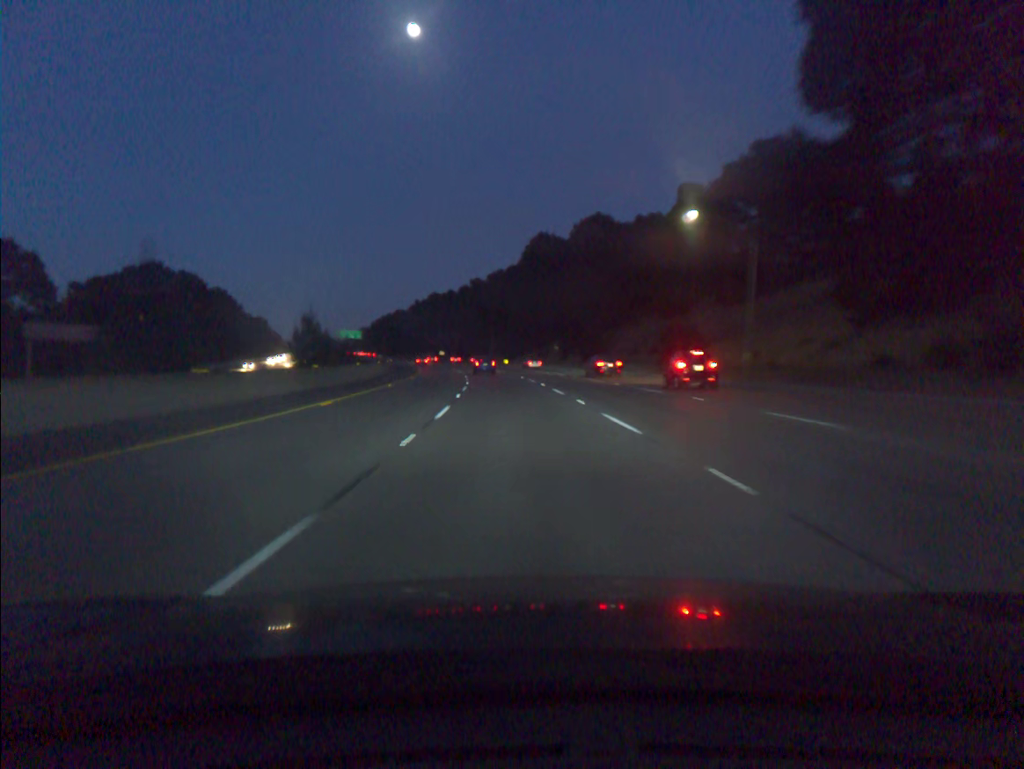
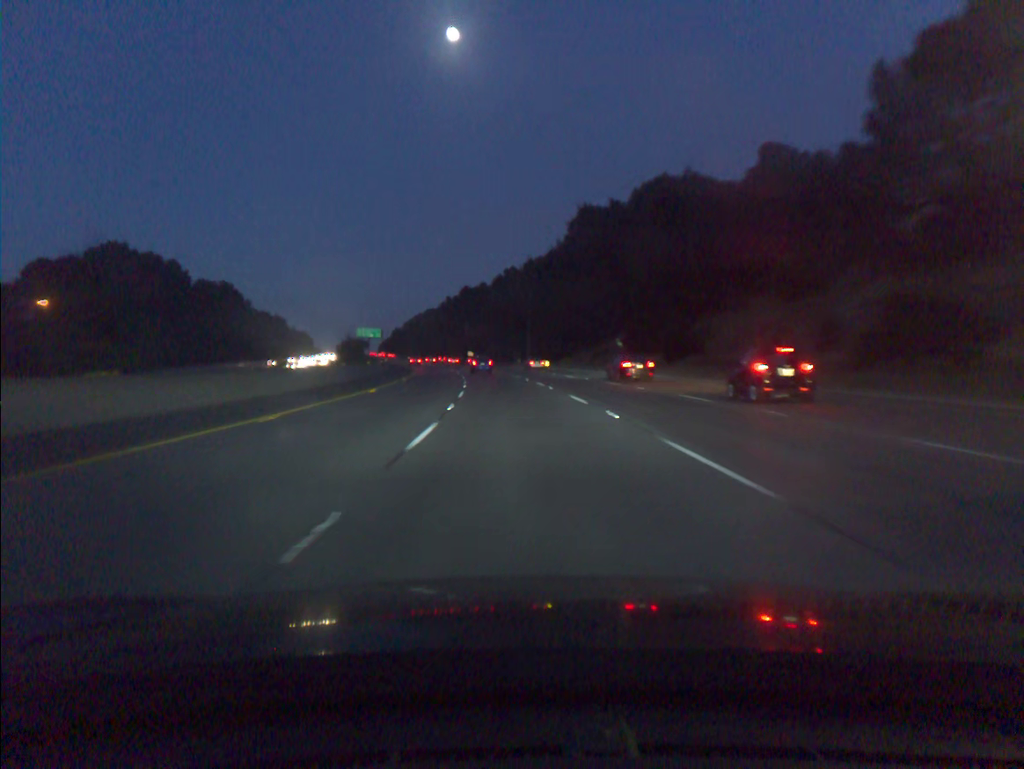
(-0.9, +34.8) m; -3°
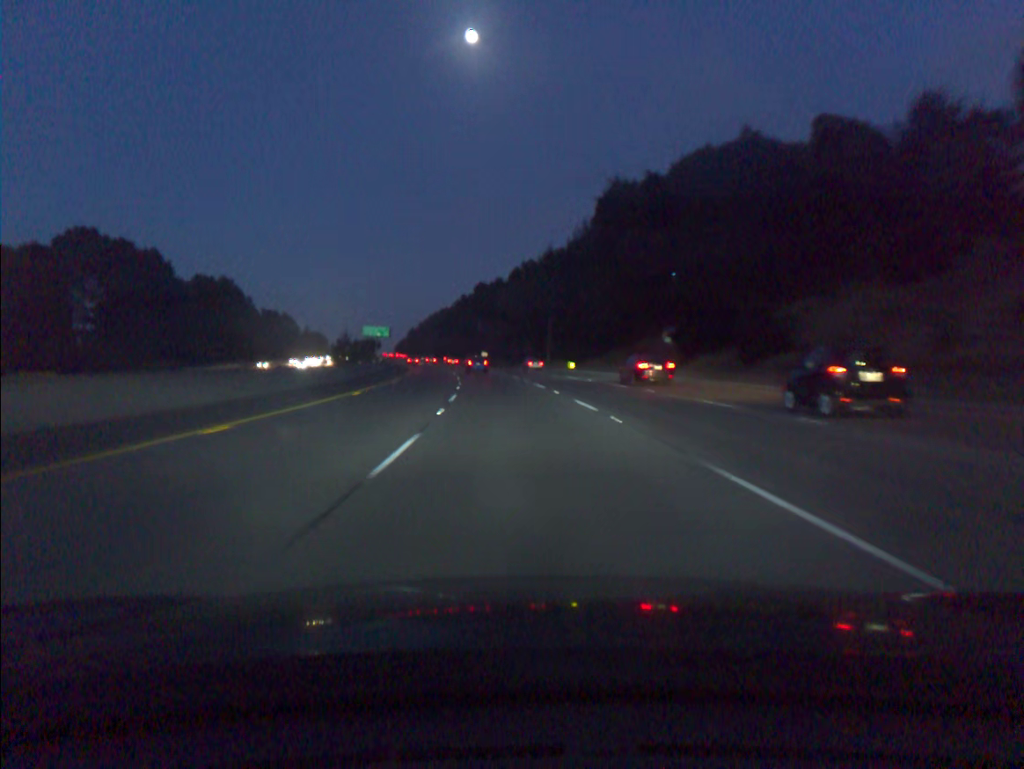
(-0.2, +17.5) m; -1°
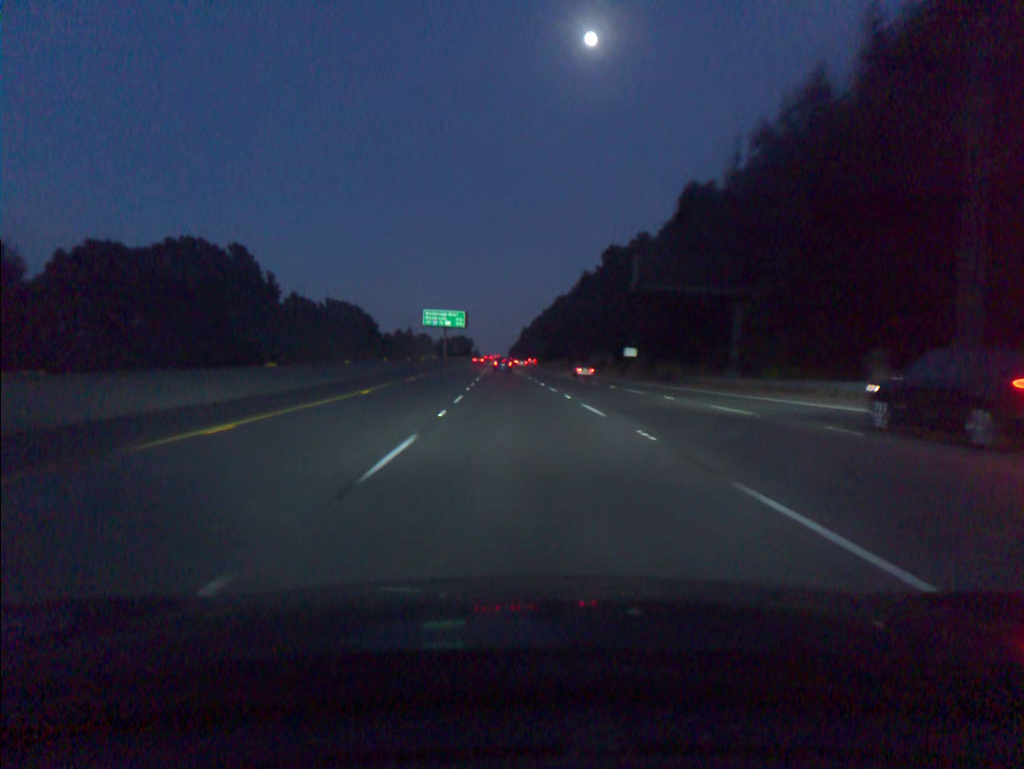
(-6.4, +87.6) m; -9°
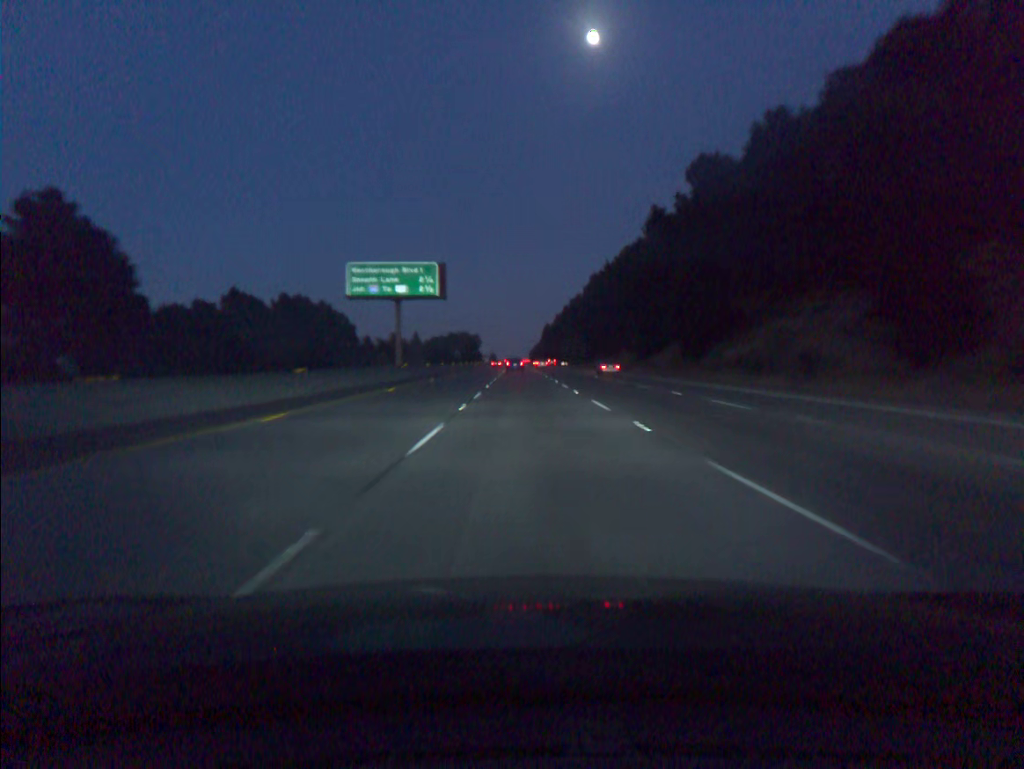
(-1.7, +70.9) m; -2°
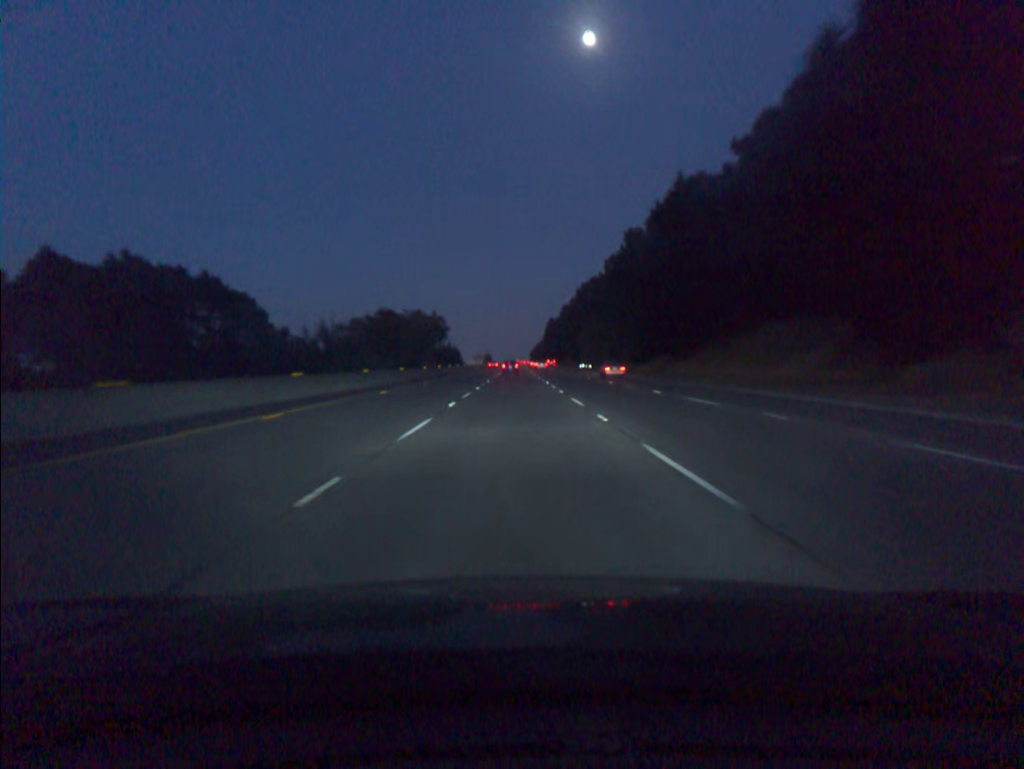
(+0.3, +71.5) m; 0°
